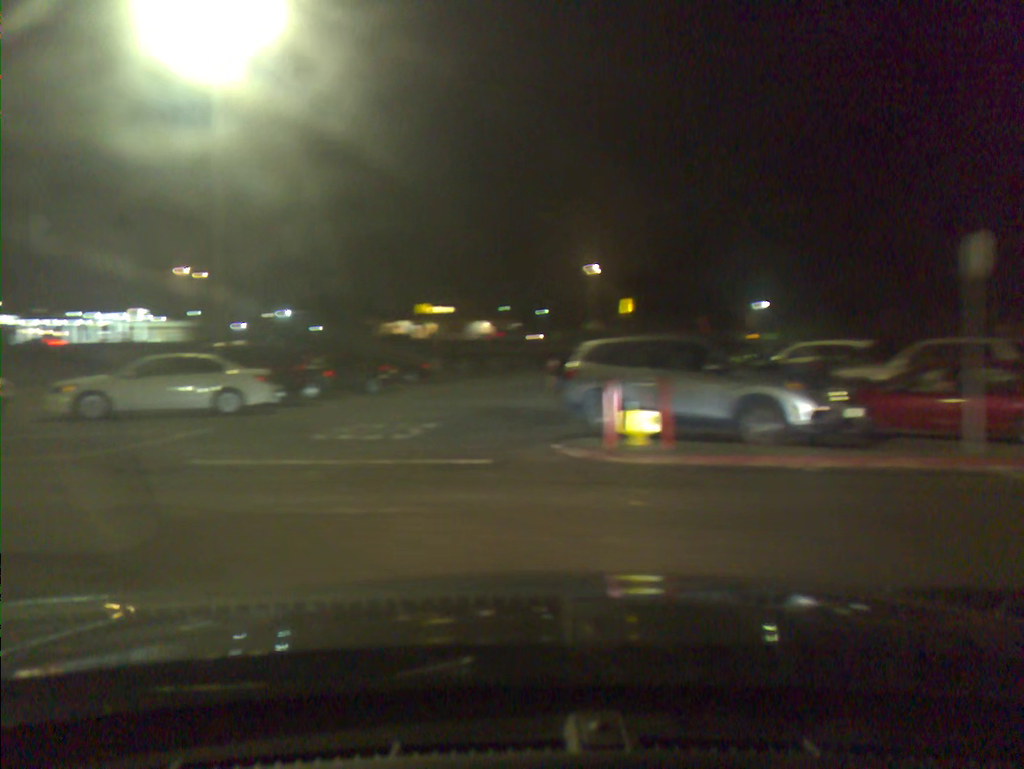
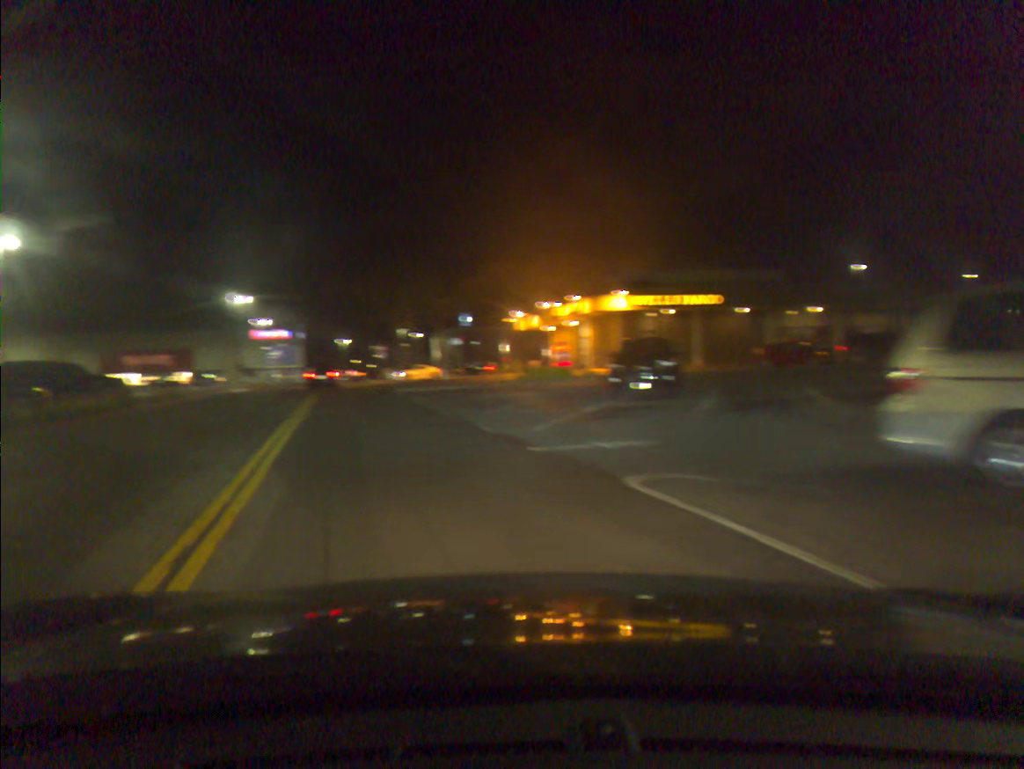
(-8.6, +11.1) m; -65°
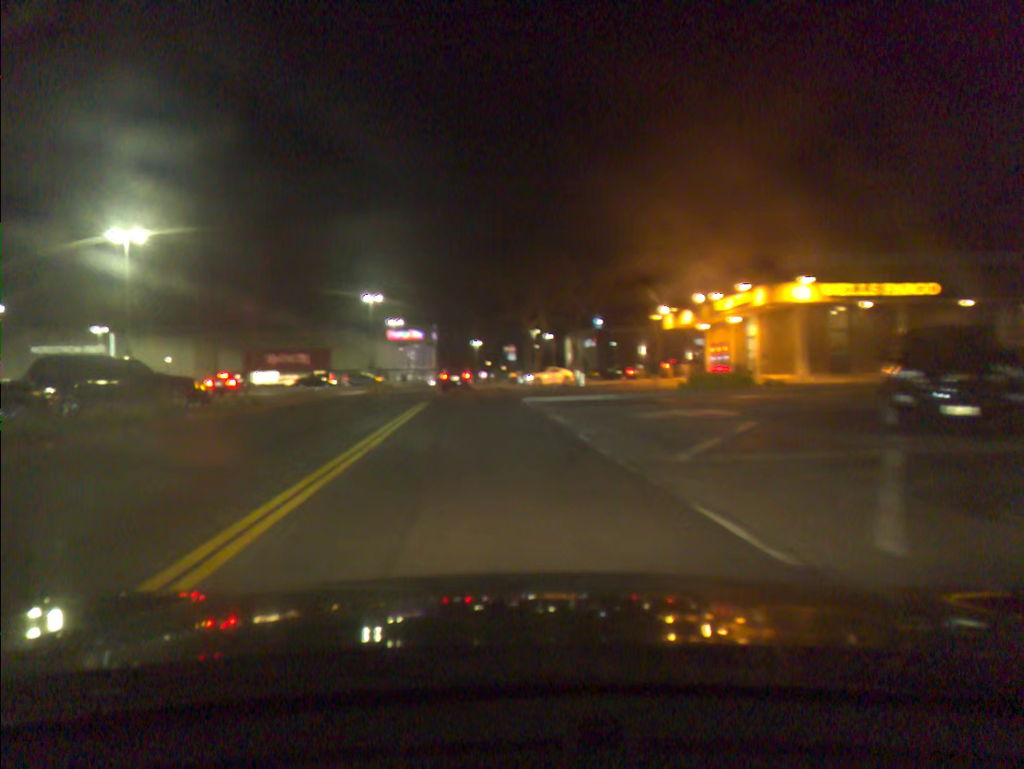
(-0.6, +8.6) m; -7°
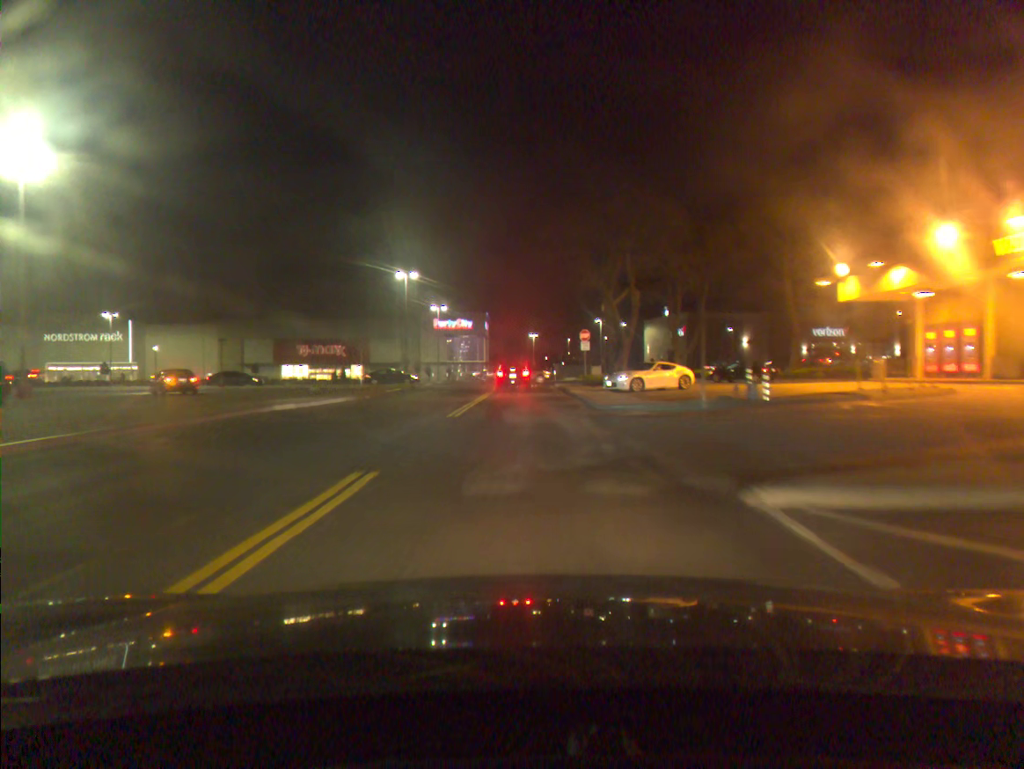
(-1.0, +21.6) m; -4°
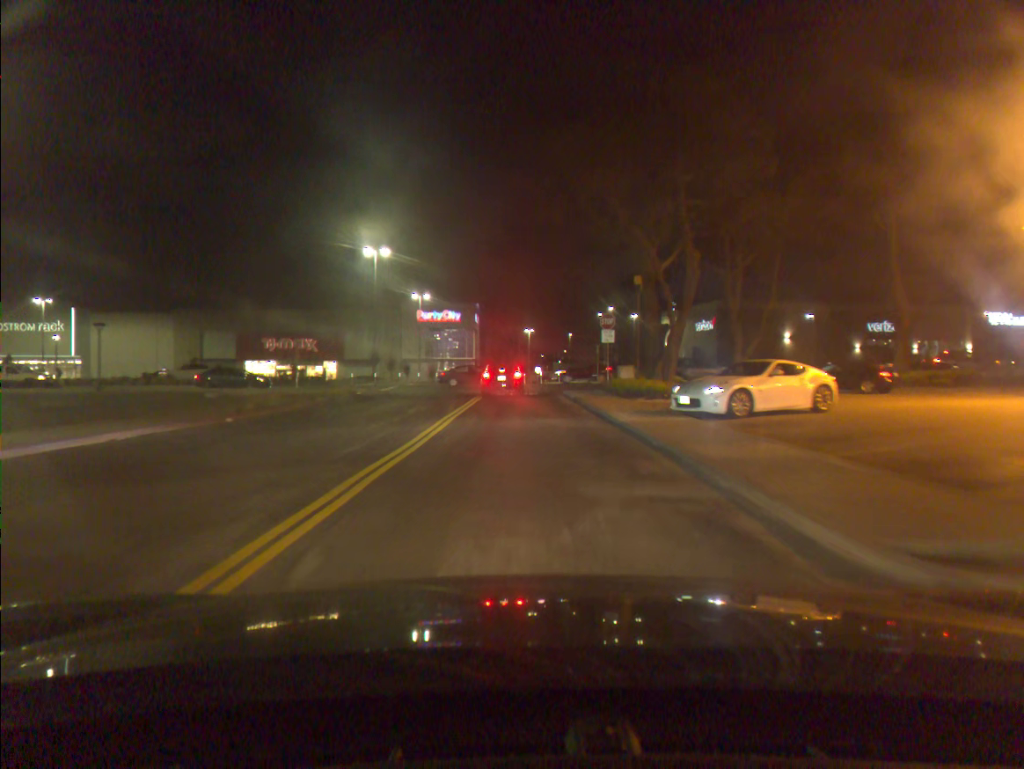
(+0.2, +16.4) m; +1°
